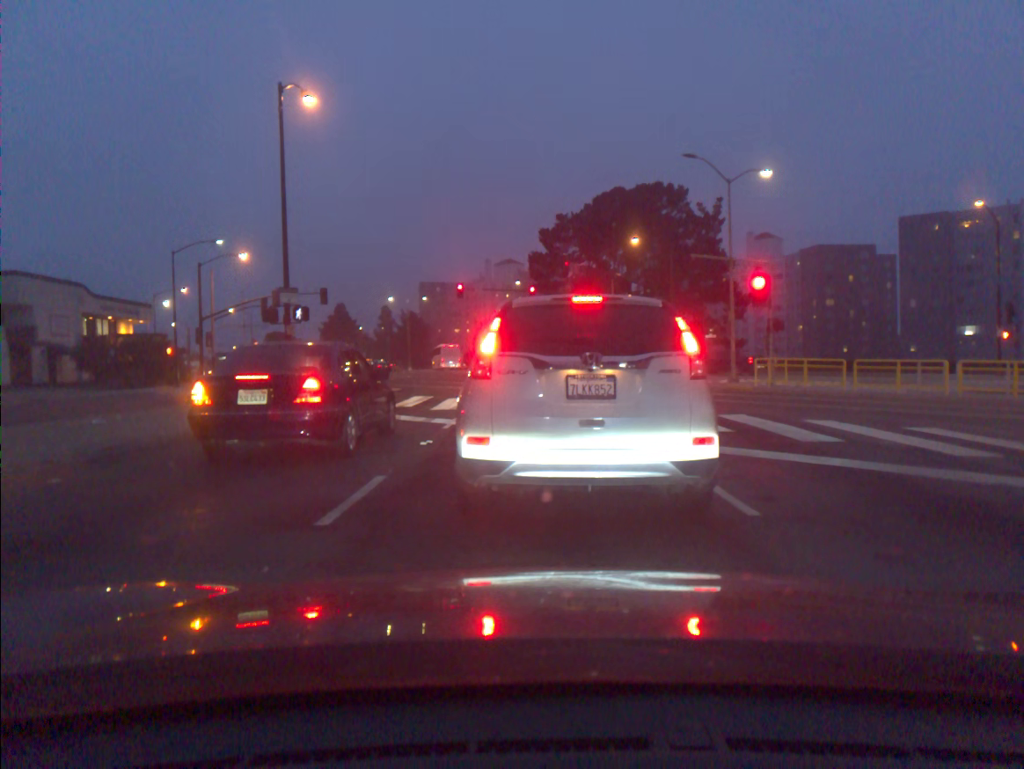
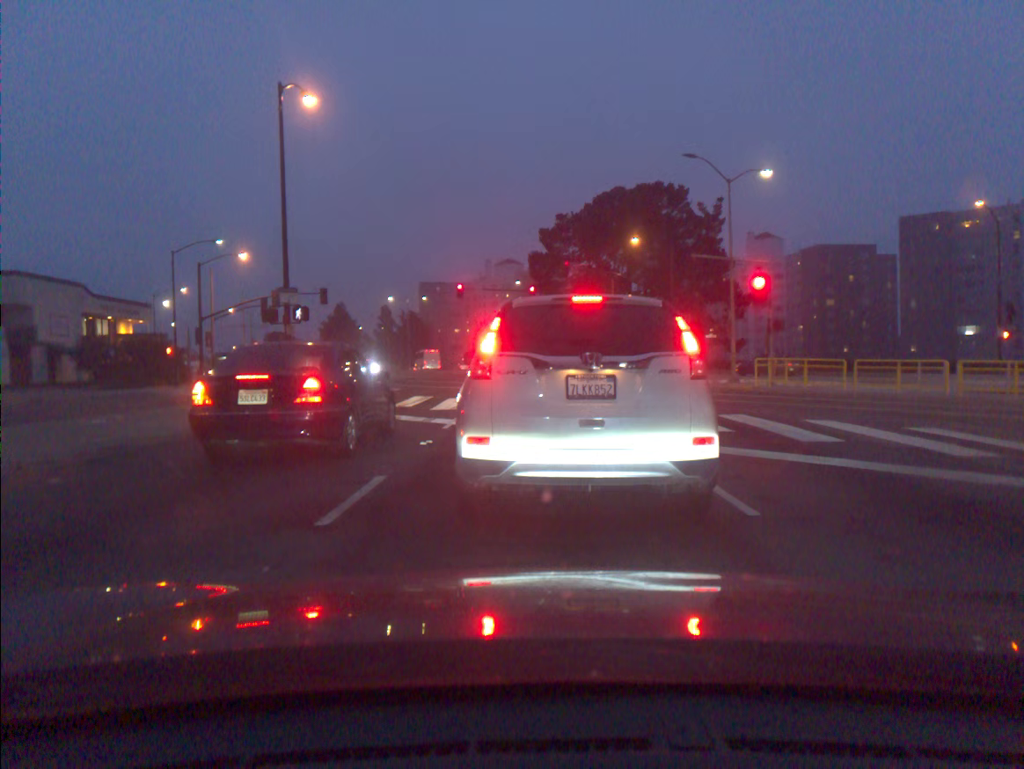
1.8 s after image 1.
(0.0, 0.0) m; 0°
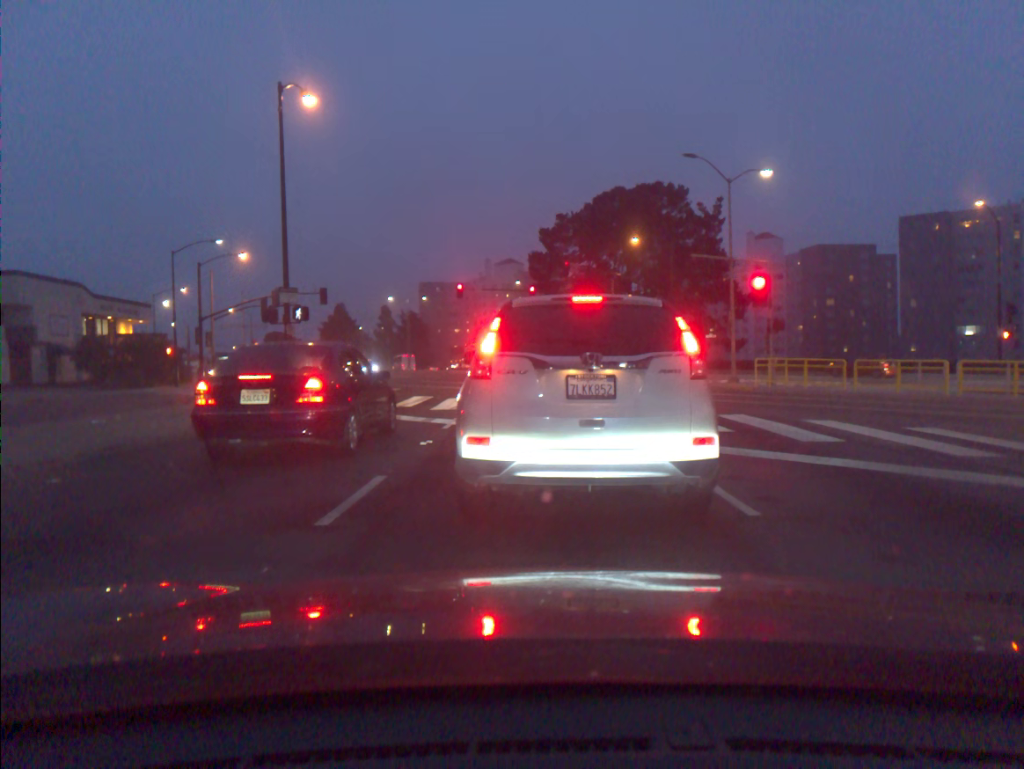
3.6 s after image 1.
(0.0, 0.0) m; 0°
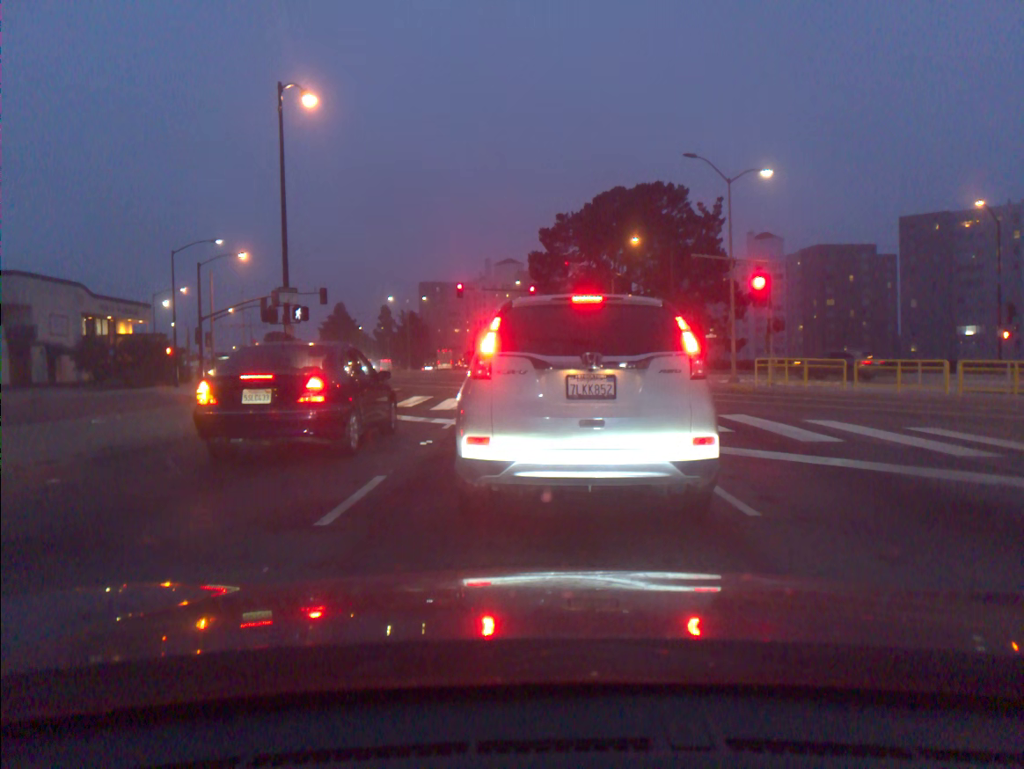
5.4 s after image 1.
(0.0, 0.0) m; 0°
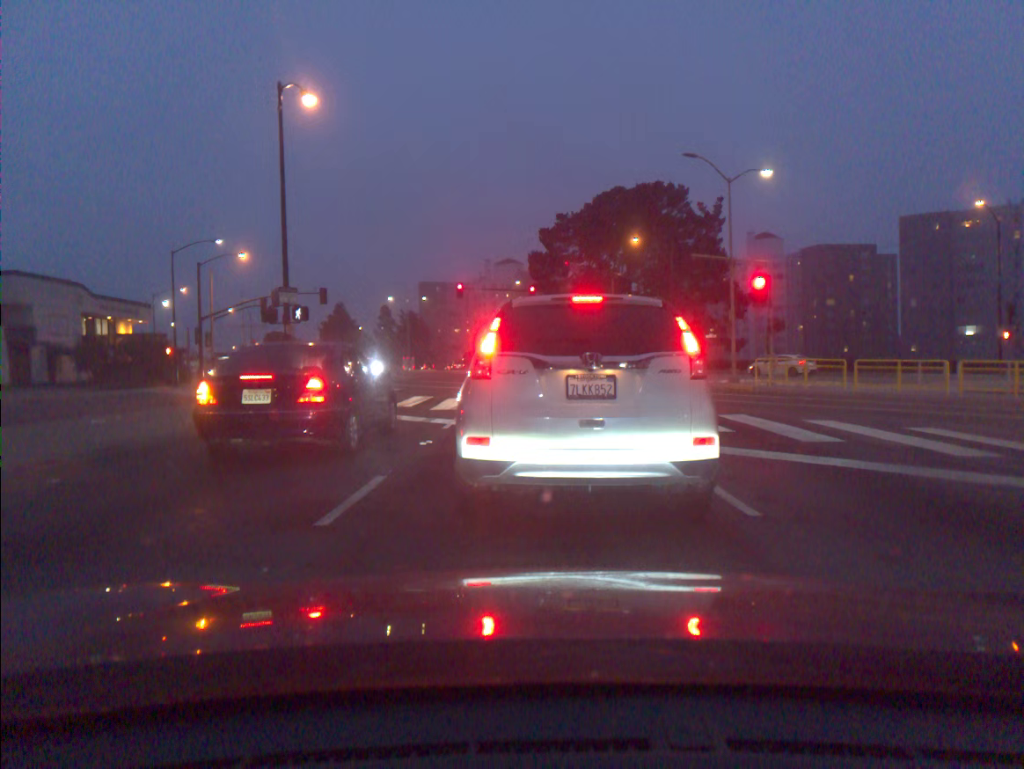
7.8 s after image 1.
(0.0, 0.0) m; 0°
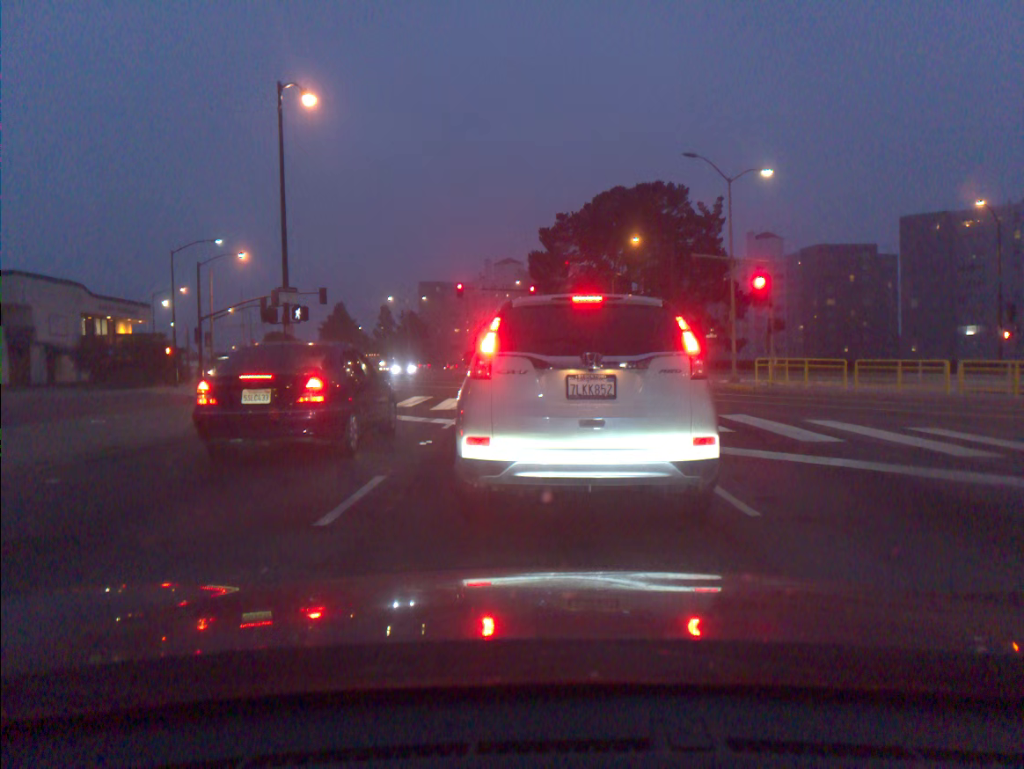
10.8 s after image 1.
(0.0, 0.0) m; 0°
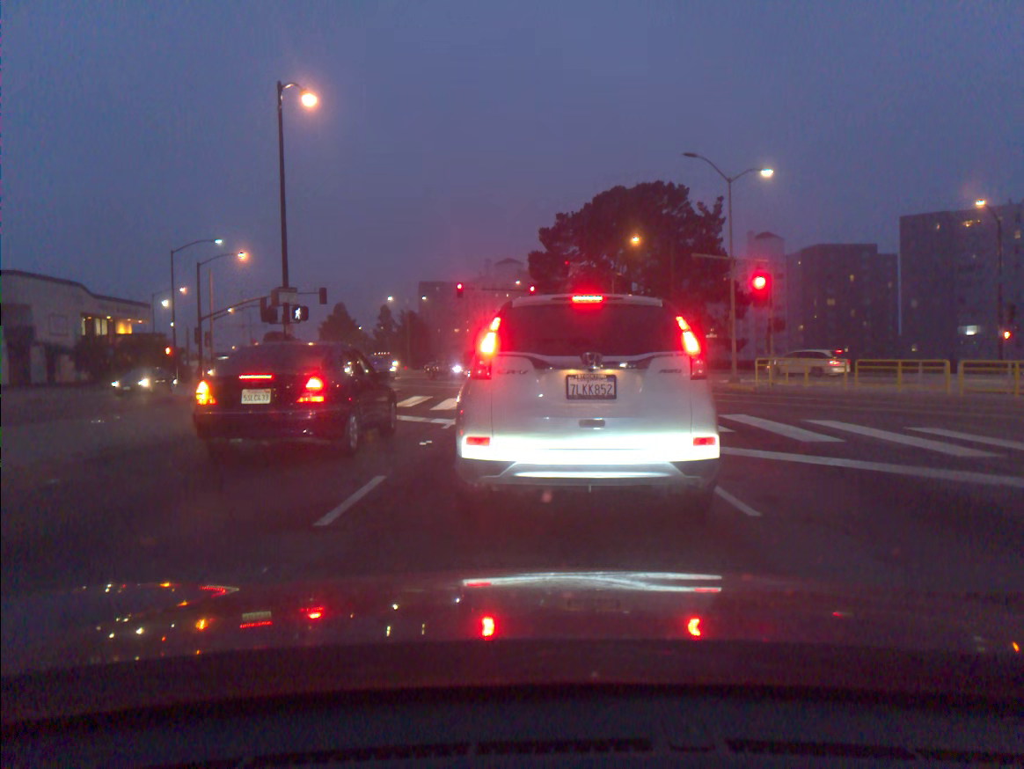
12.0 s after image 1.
(0.0, 0.0) m; 0°
